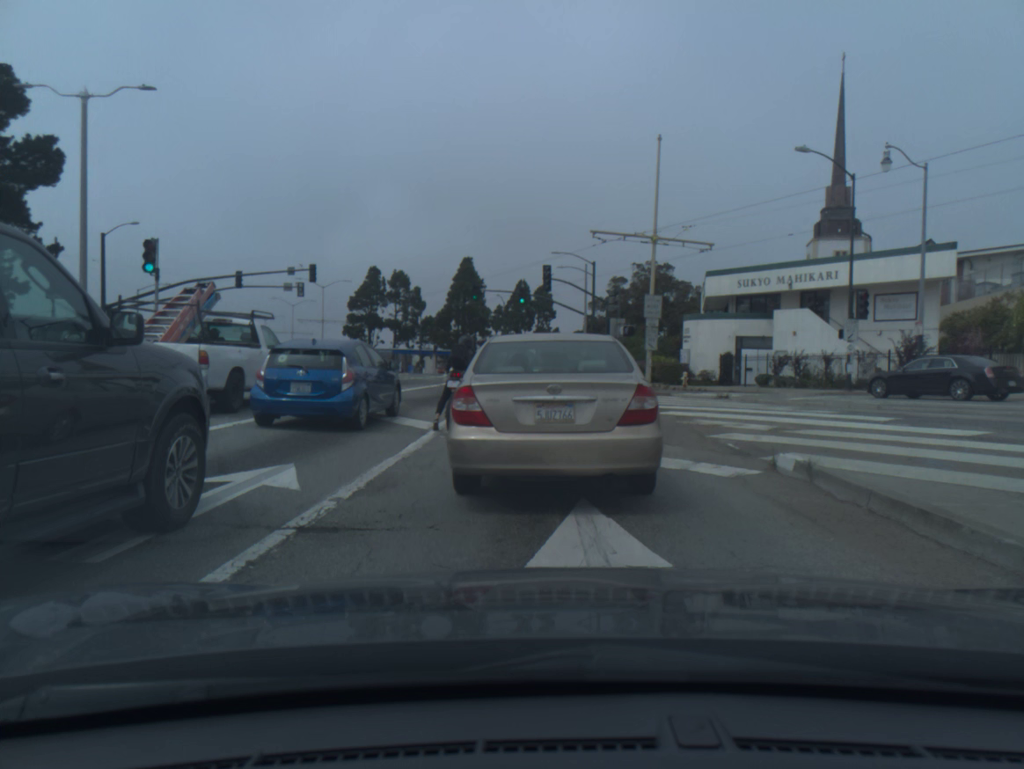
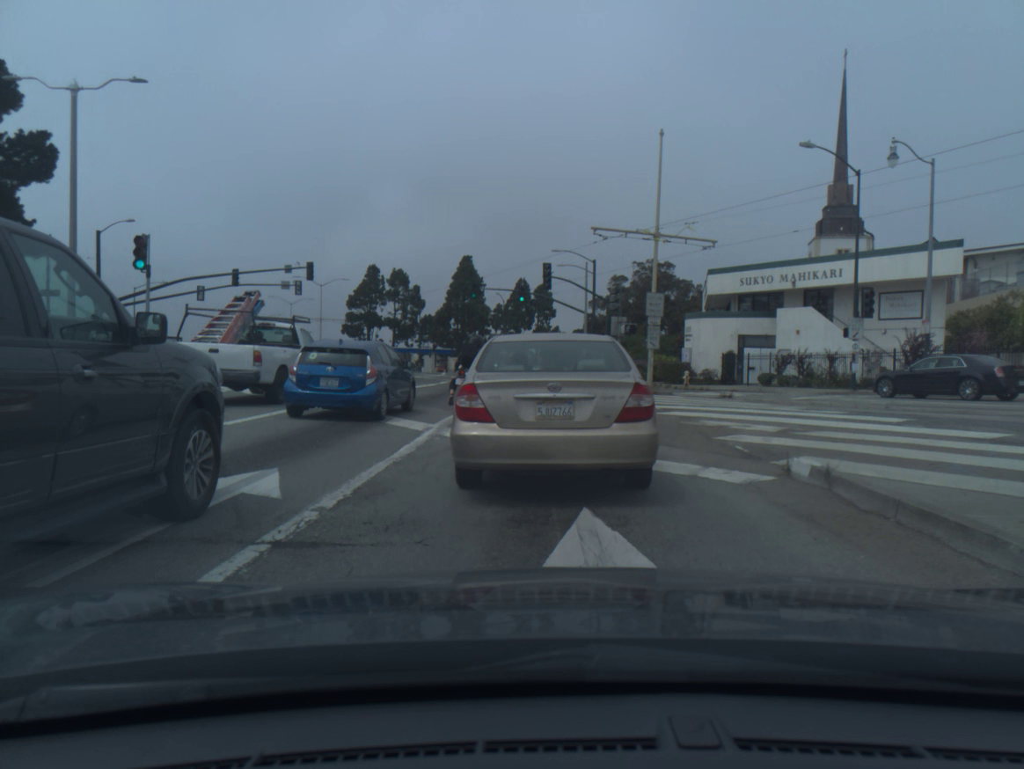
(-0.1, +0.5) m; 0°
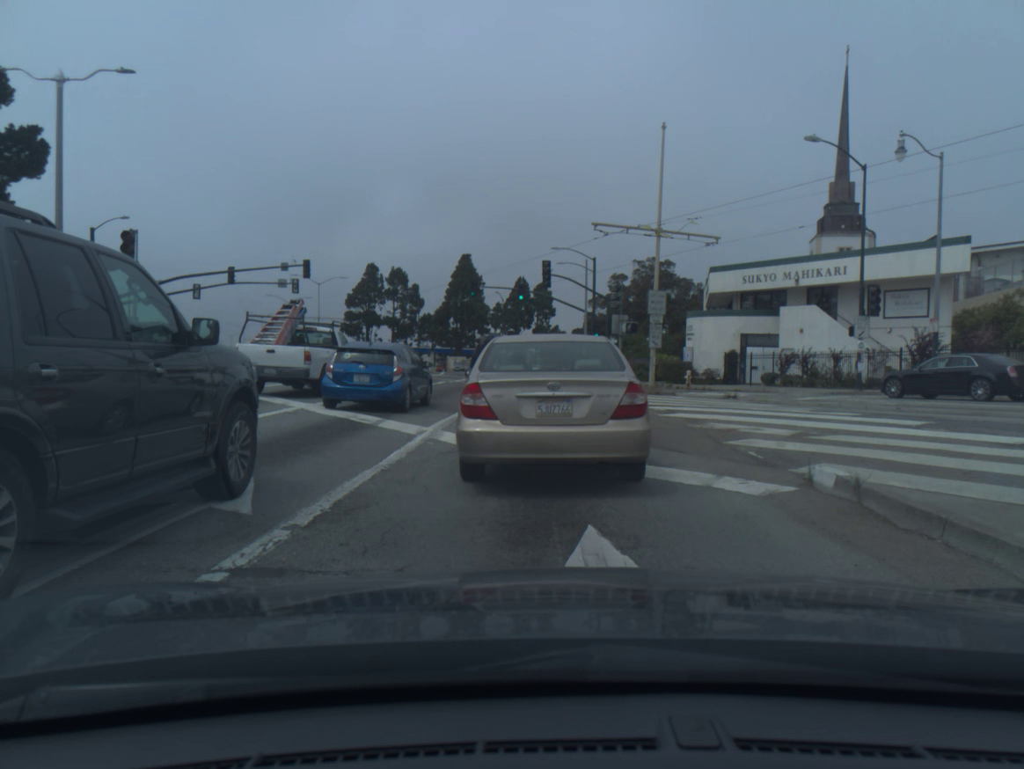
(-0.1, +0.7) m; 0°
